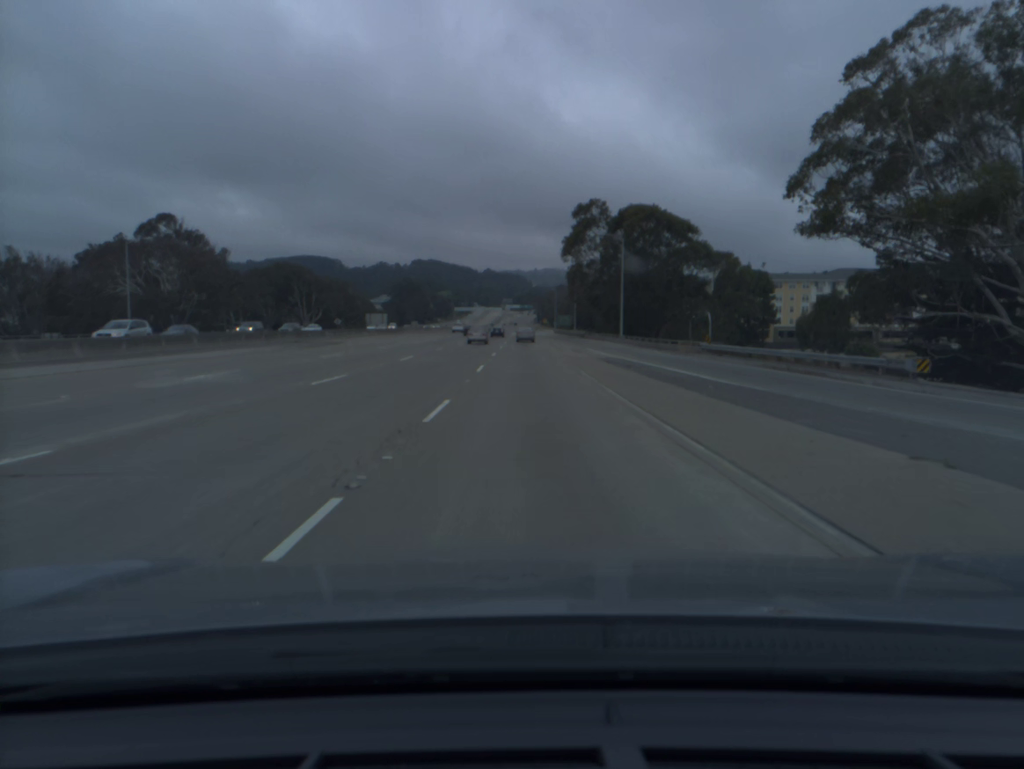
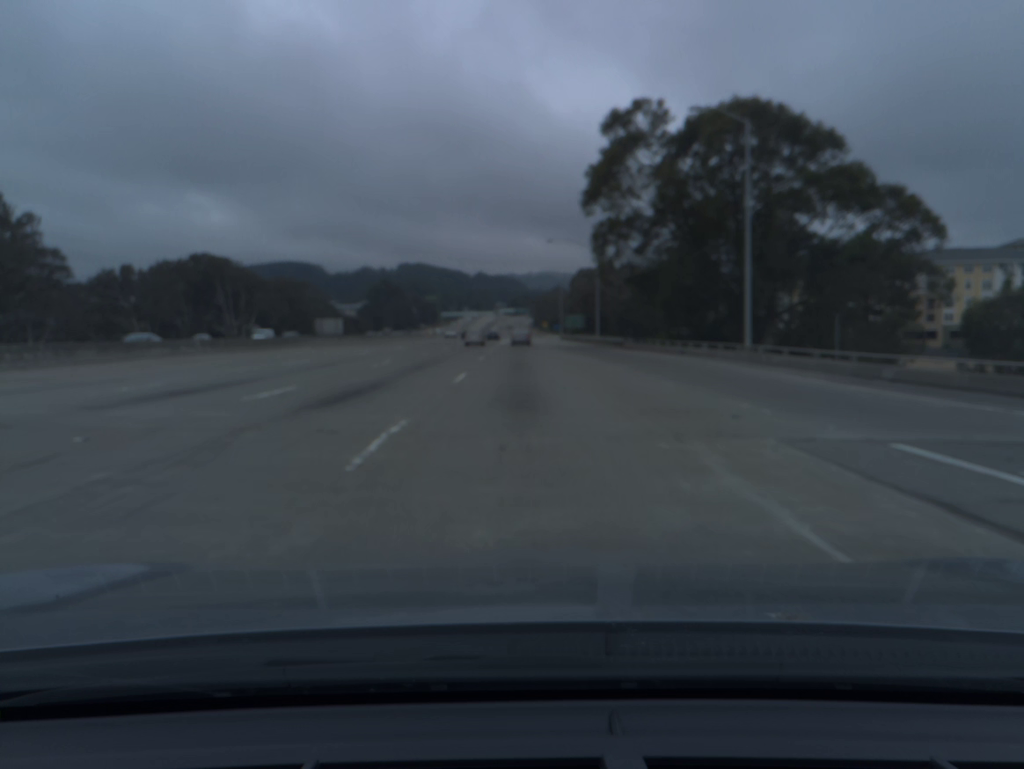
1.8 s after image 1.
(+0.2, +47.4) m; 0°
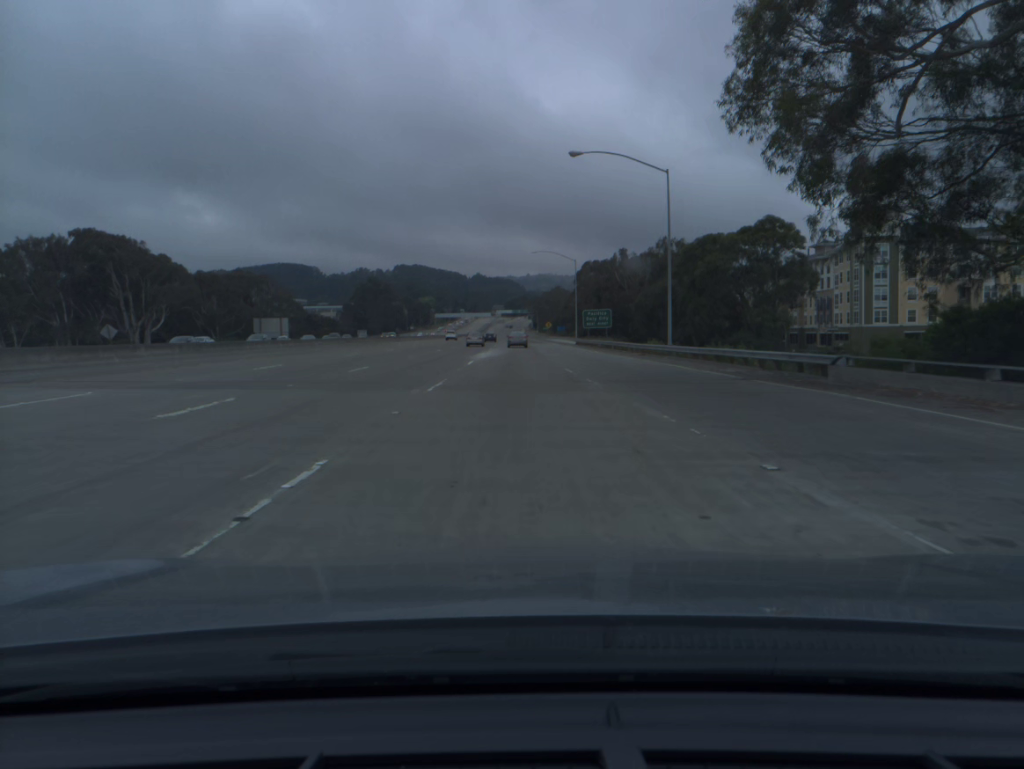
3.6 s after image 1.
(0.0, +47.3) m; 0°
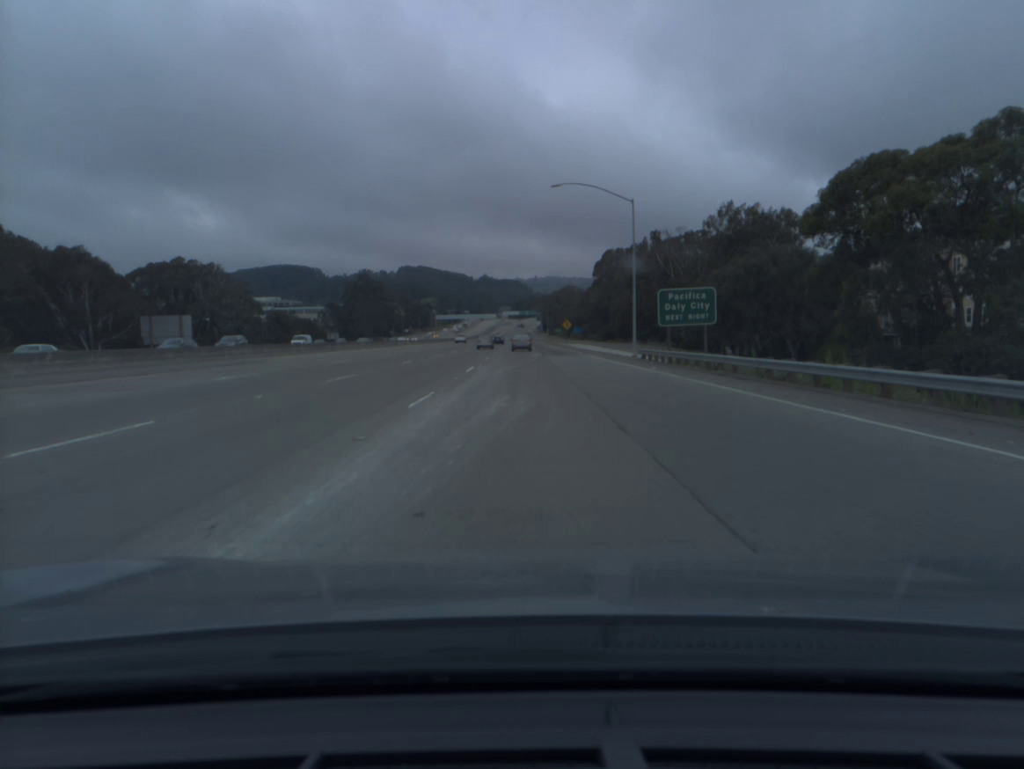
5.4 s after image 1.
(-0.2, +47.6) m; 0°
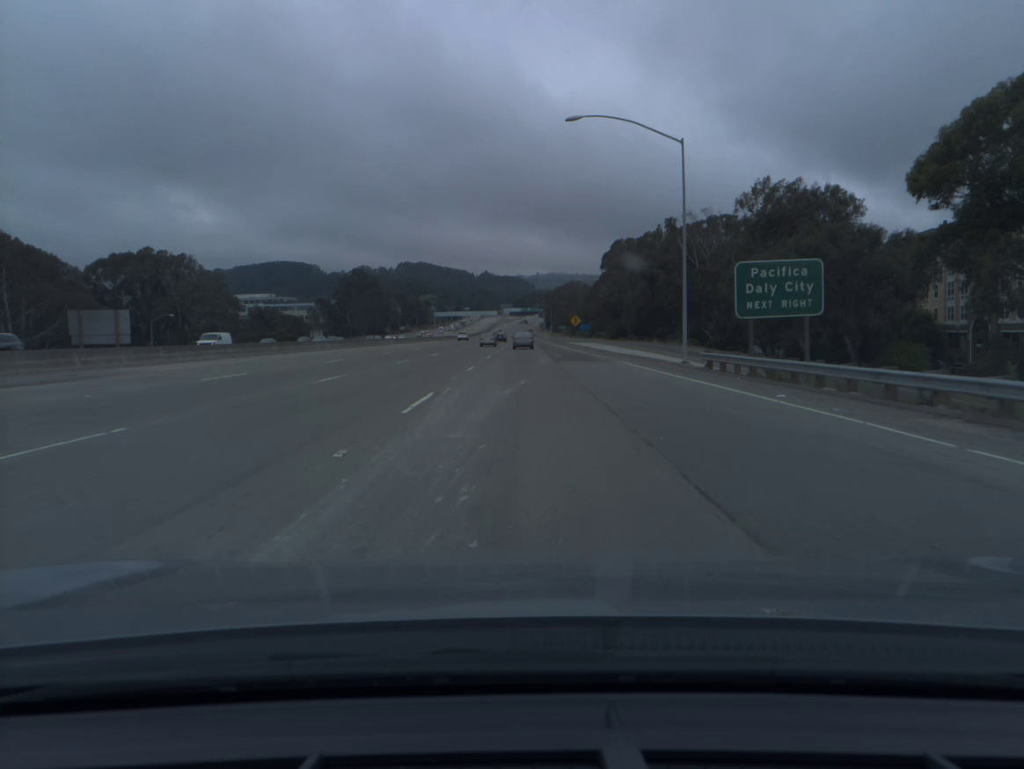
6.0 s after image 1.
(0.0, +15.9) m; 0°
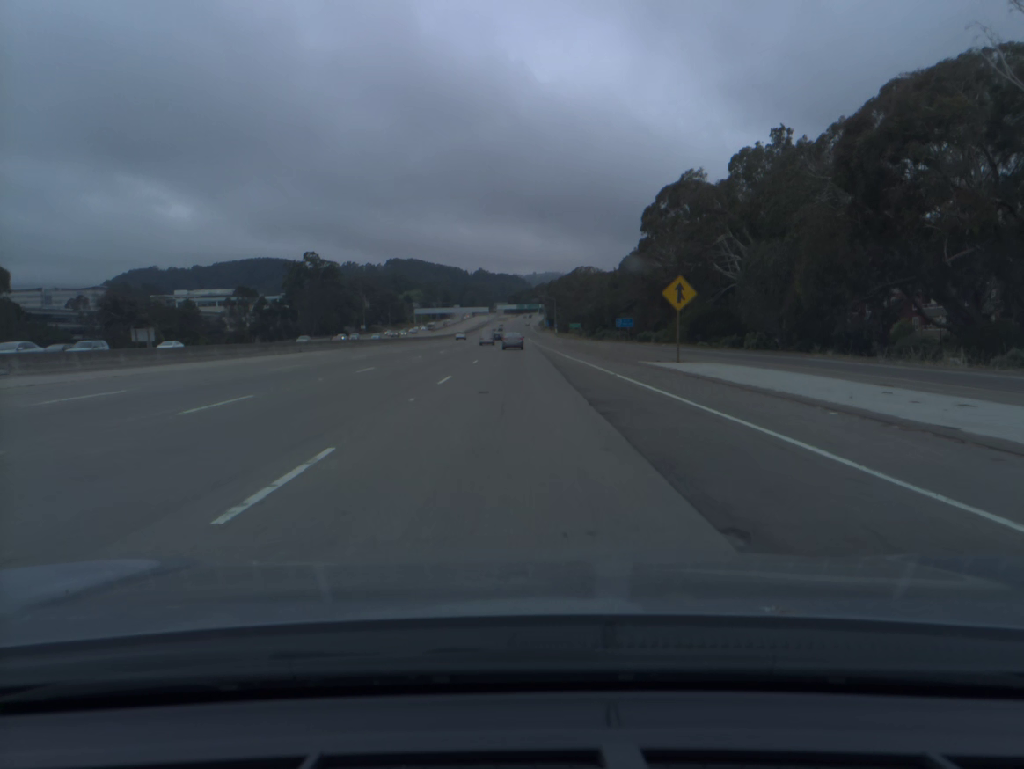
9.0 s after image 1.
(+0.4, +80.2) m; 0°
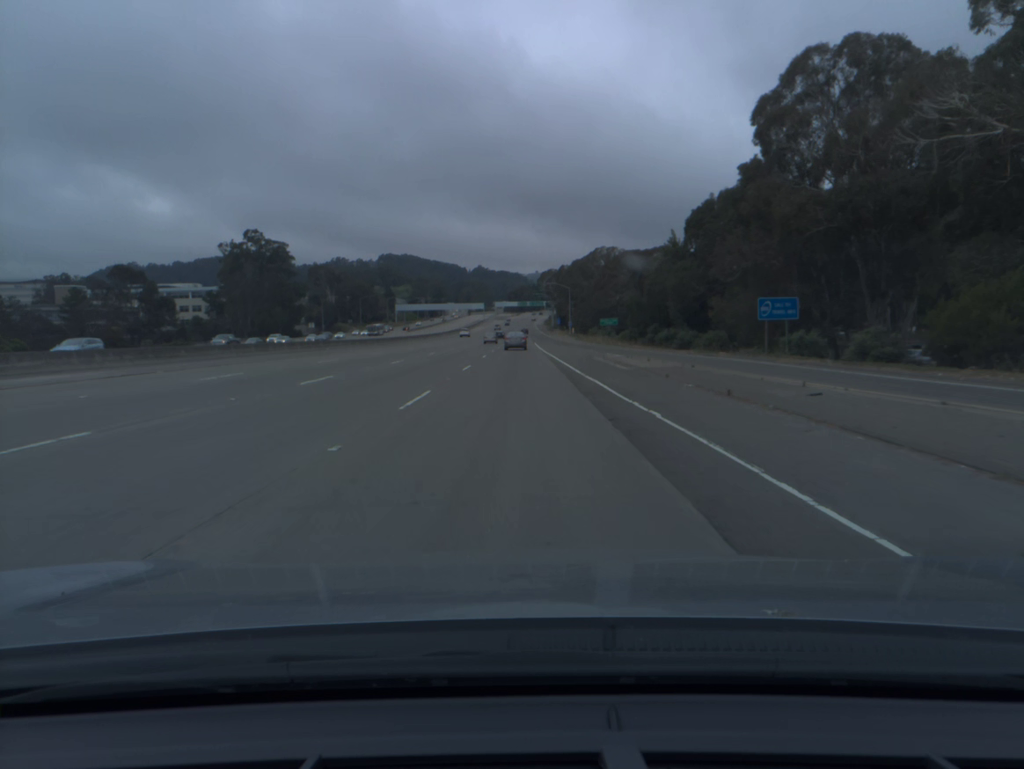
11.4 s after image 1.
(-0.1, +64.7) m; 0°
